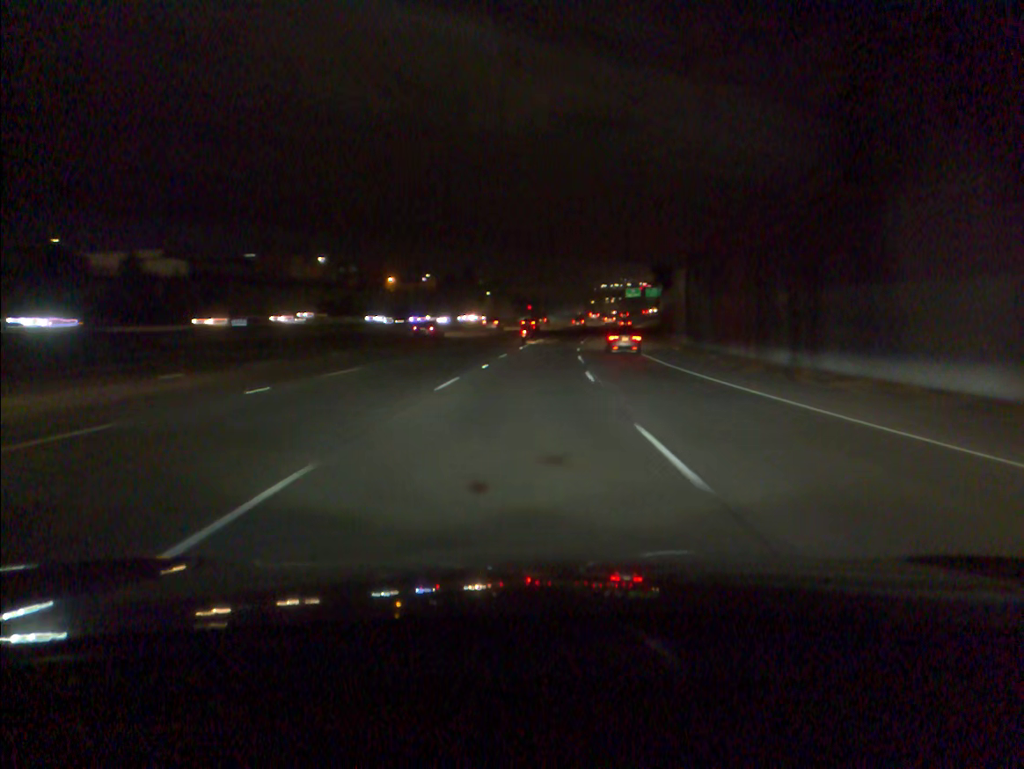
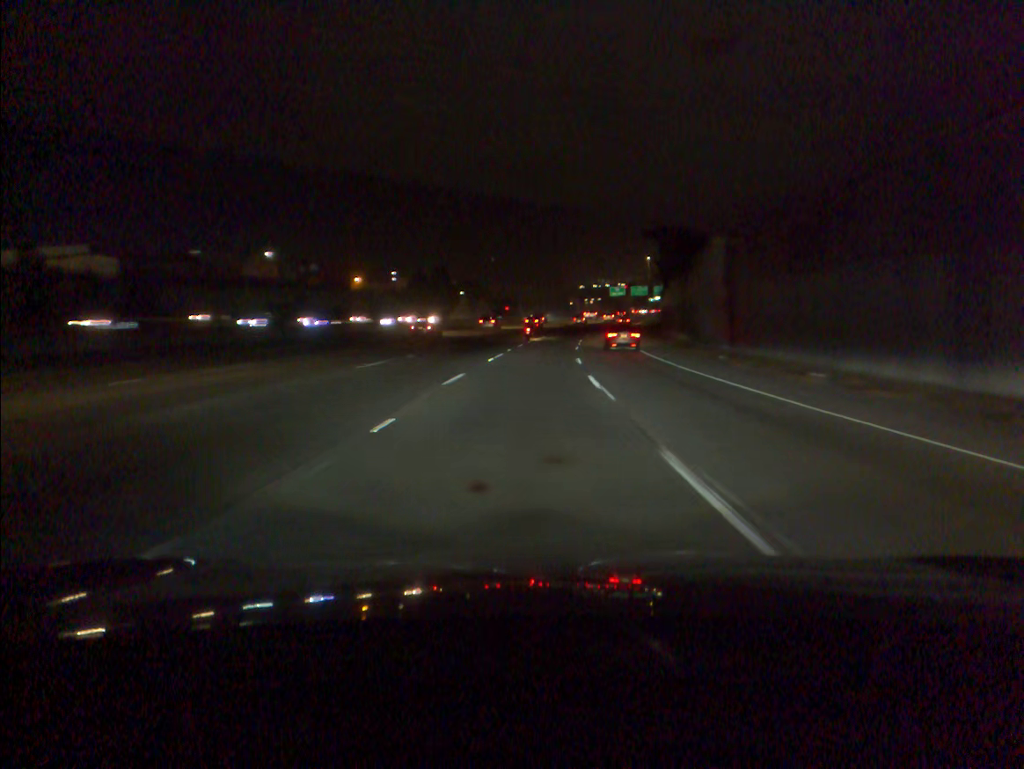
(+0.3, +17.1) m; +2°
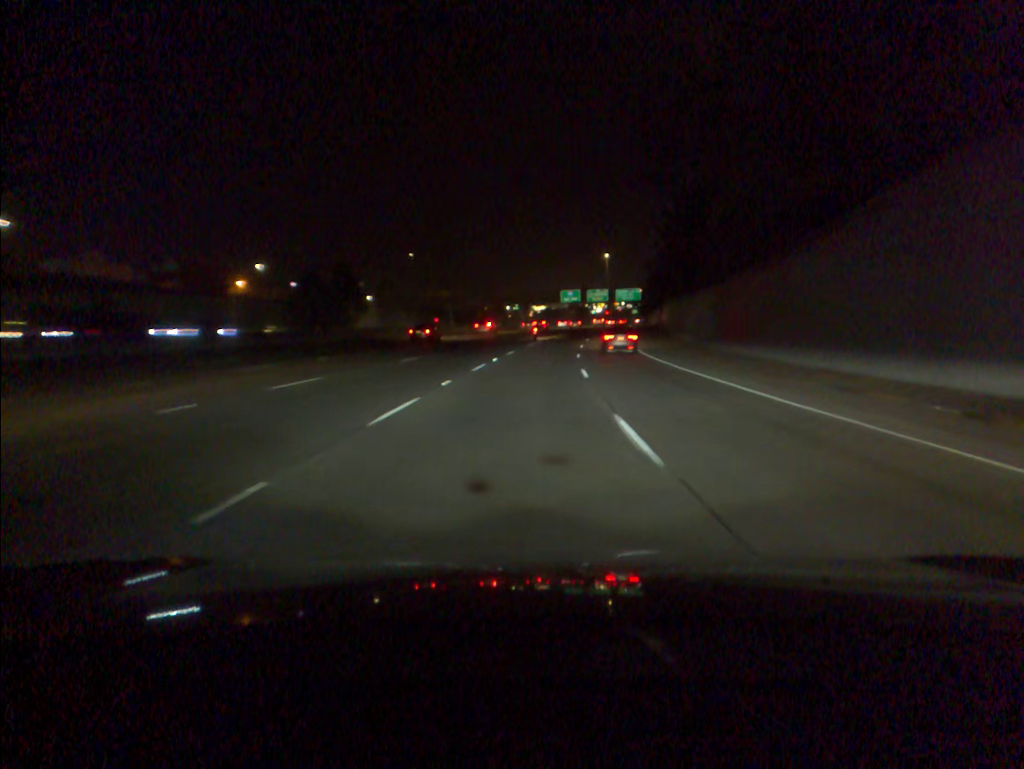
(+2.0, +51.1) m; +4°
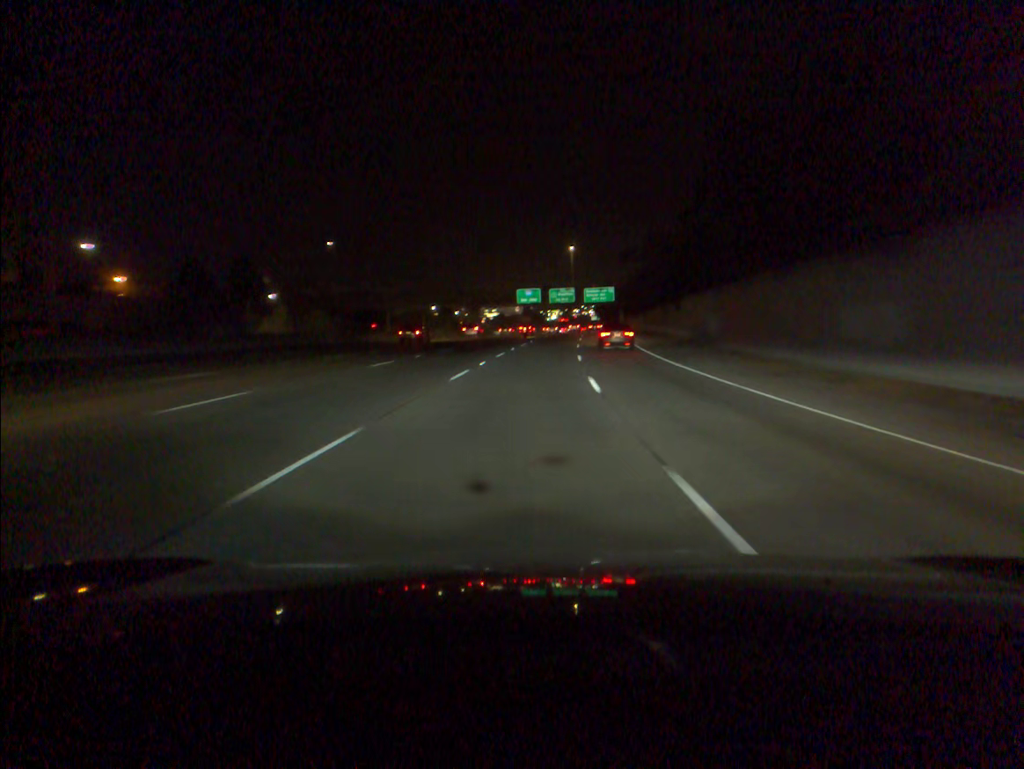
(+1.0, +33.9) m; +3°
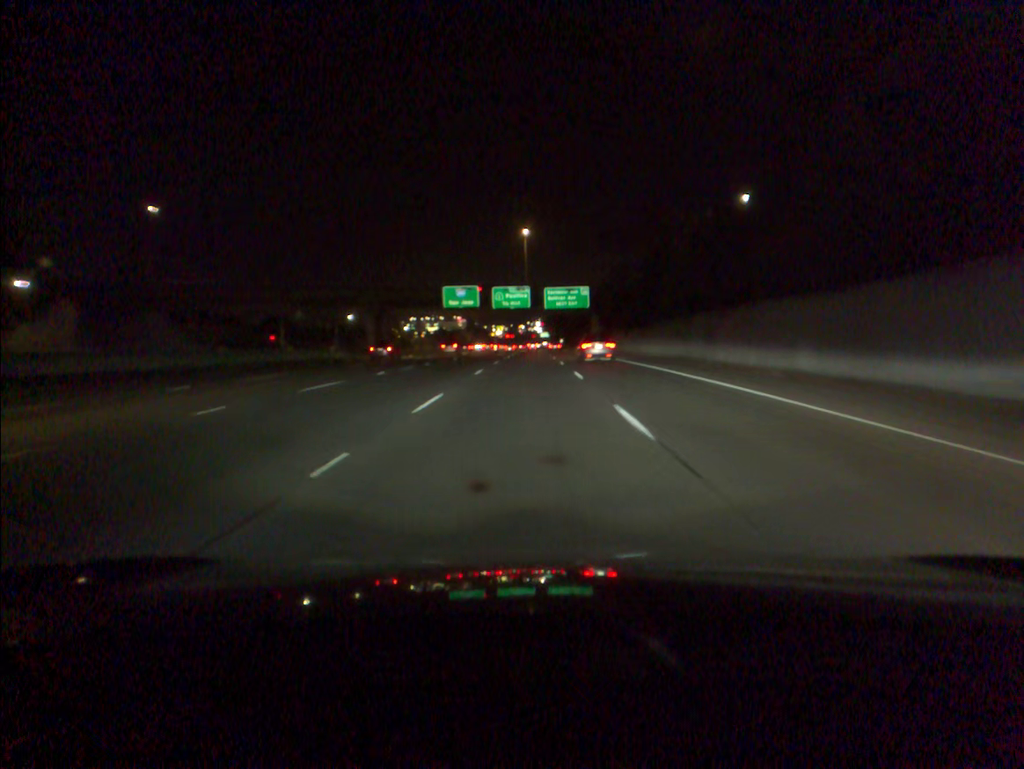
(+1.9, +51.0) m; +4°
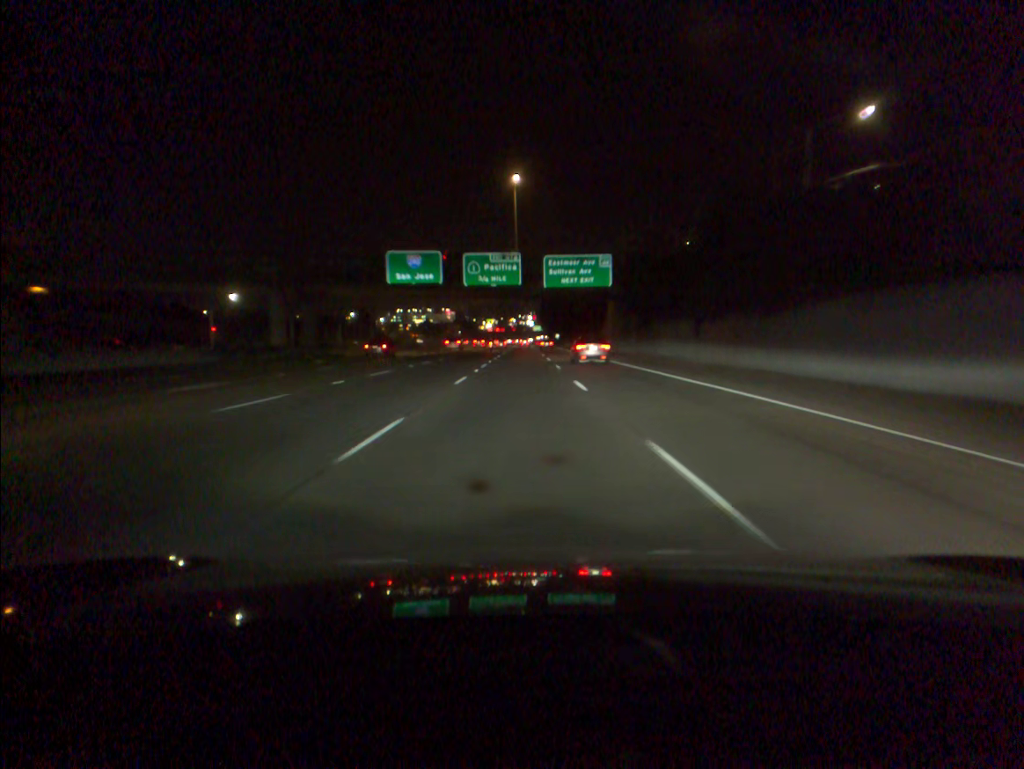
(+0.3, +34.1) m; +1°
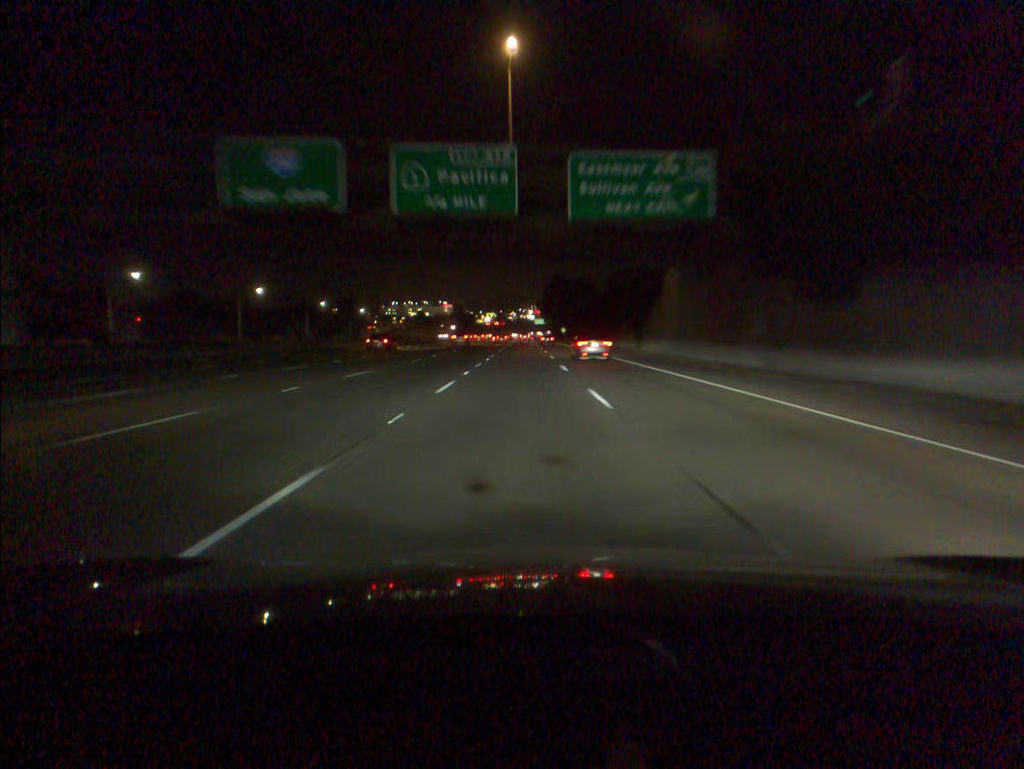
(0.0, +34.4) m; 0°
